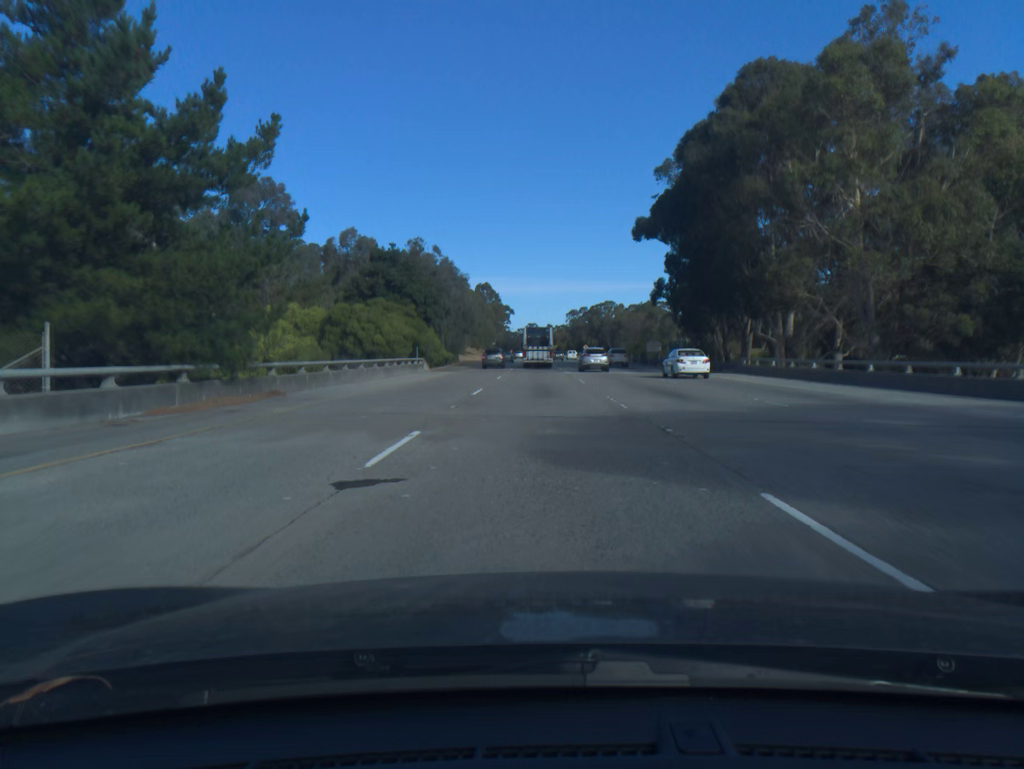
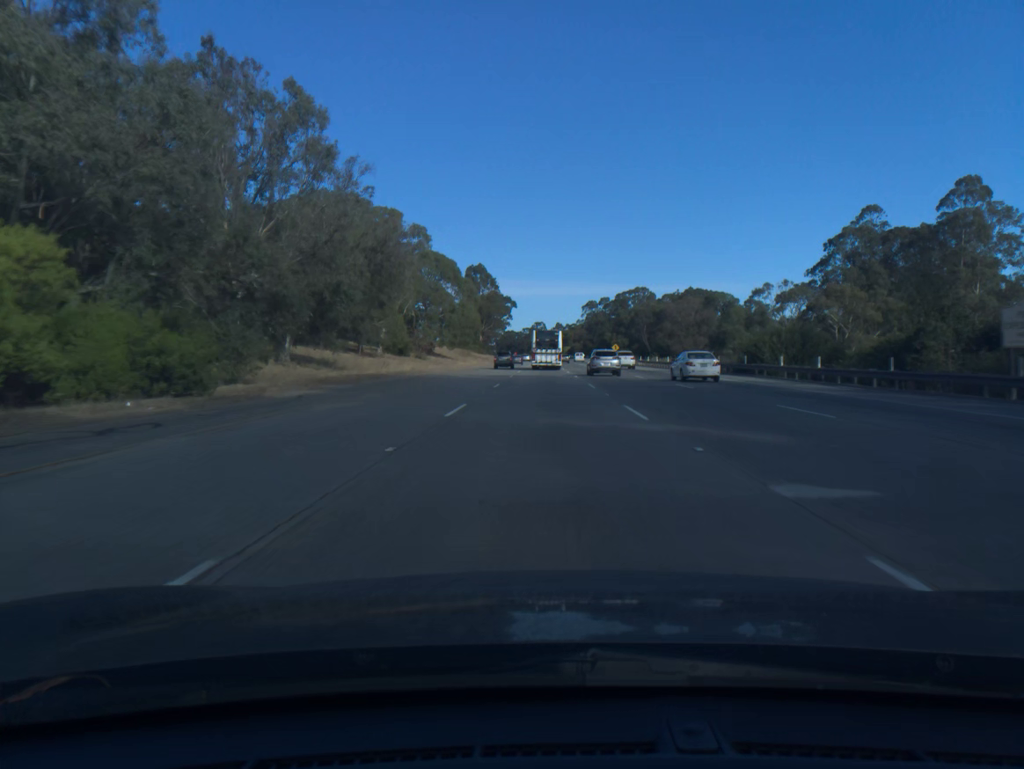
(-0.4, +74.4) m; 0°
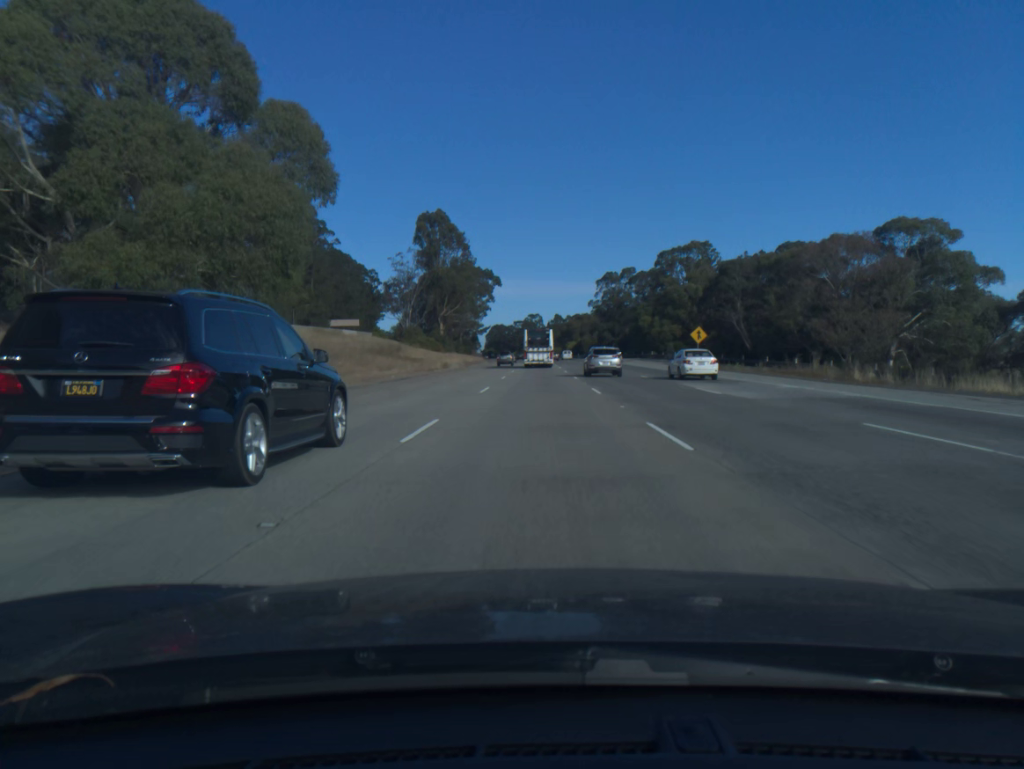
(+0.2, +93.0) m; 0°
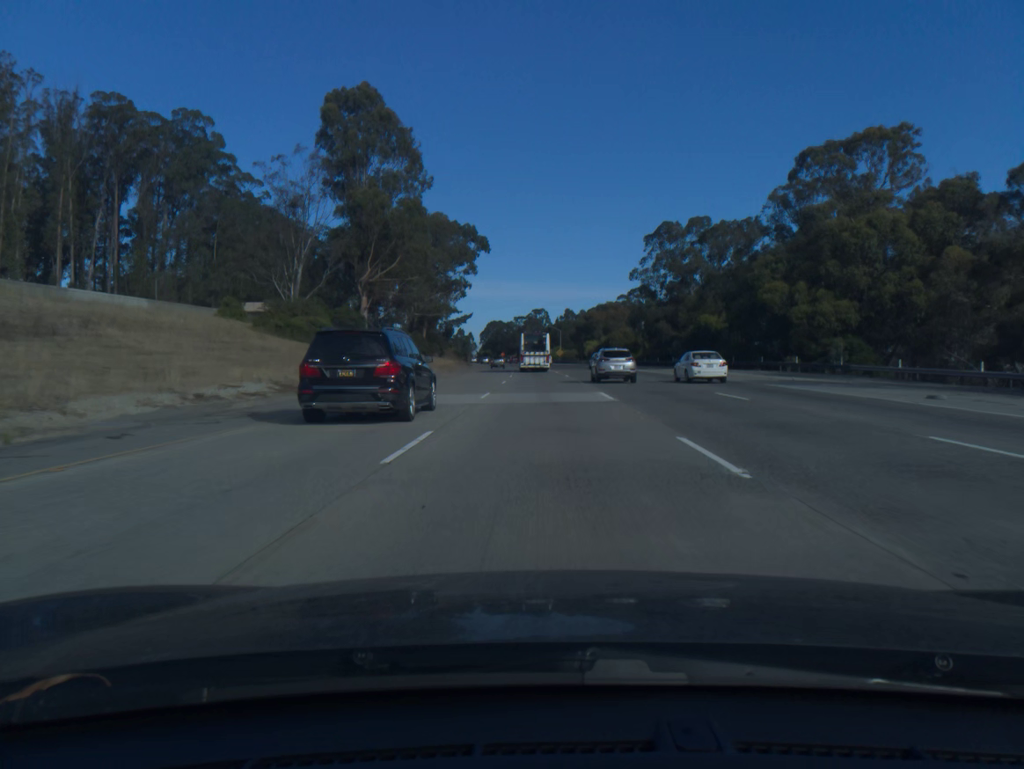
(-0.2, +75.1) m; 0°
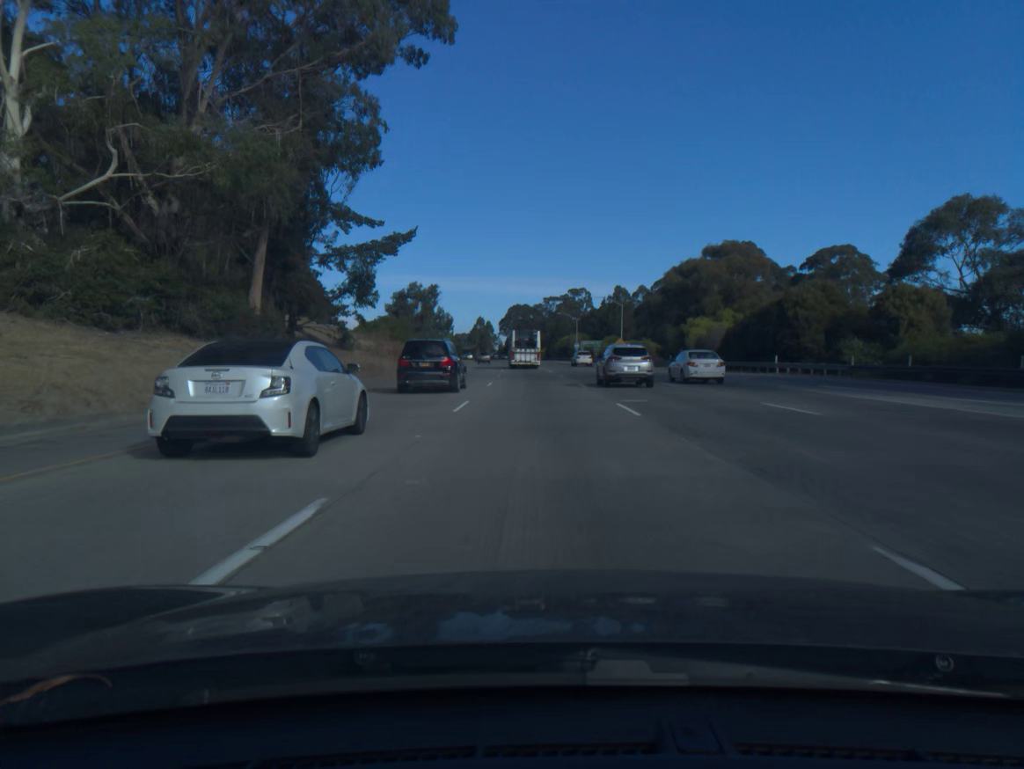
(-1.3, +94.3) m; -2°
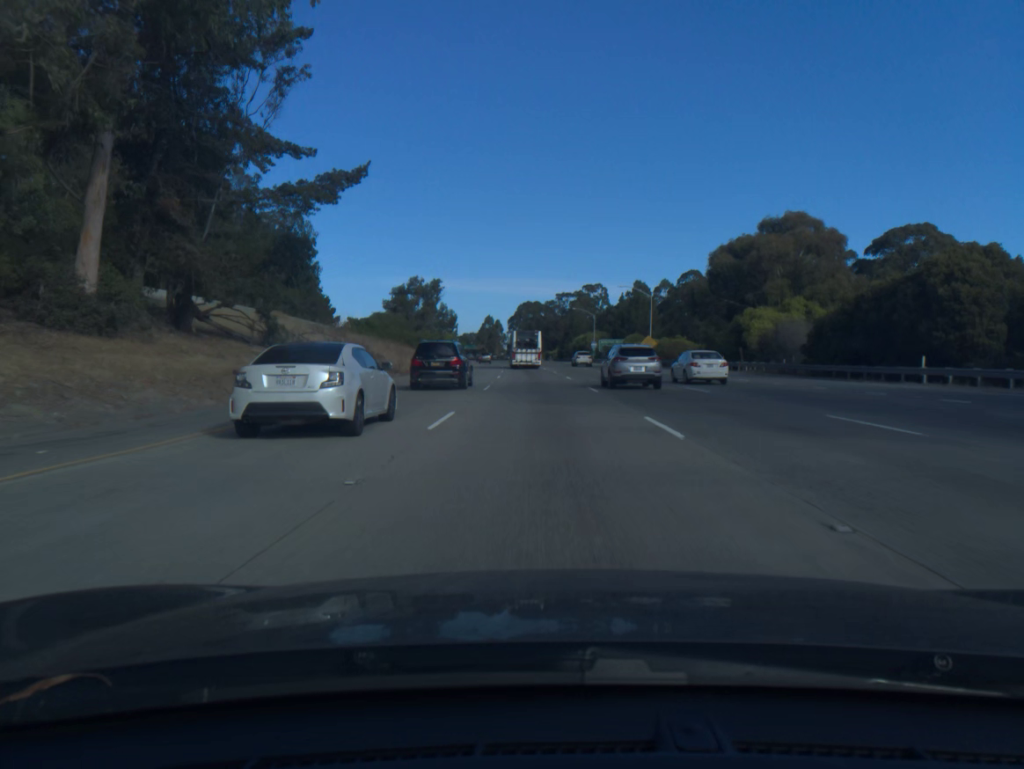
(-0.1, +18.9) m; -1°
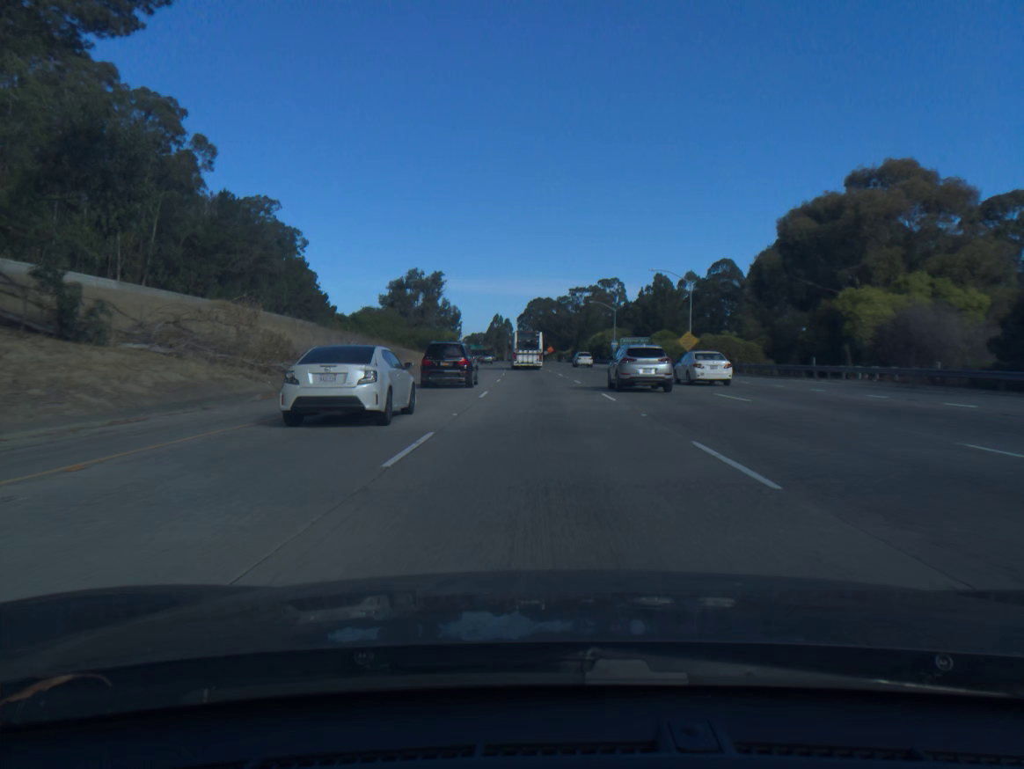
(-0.1, +18.9) m; -1°
